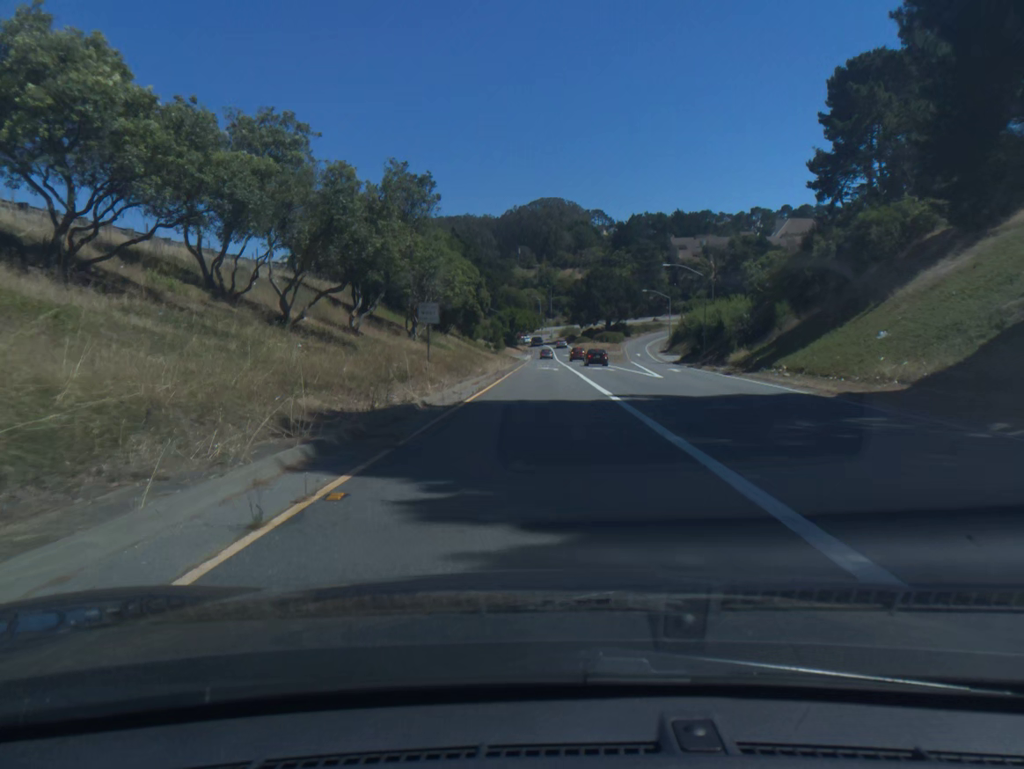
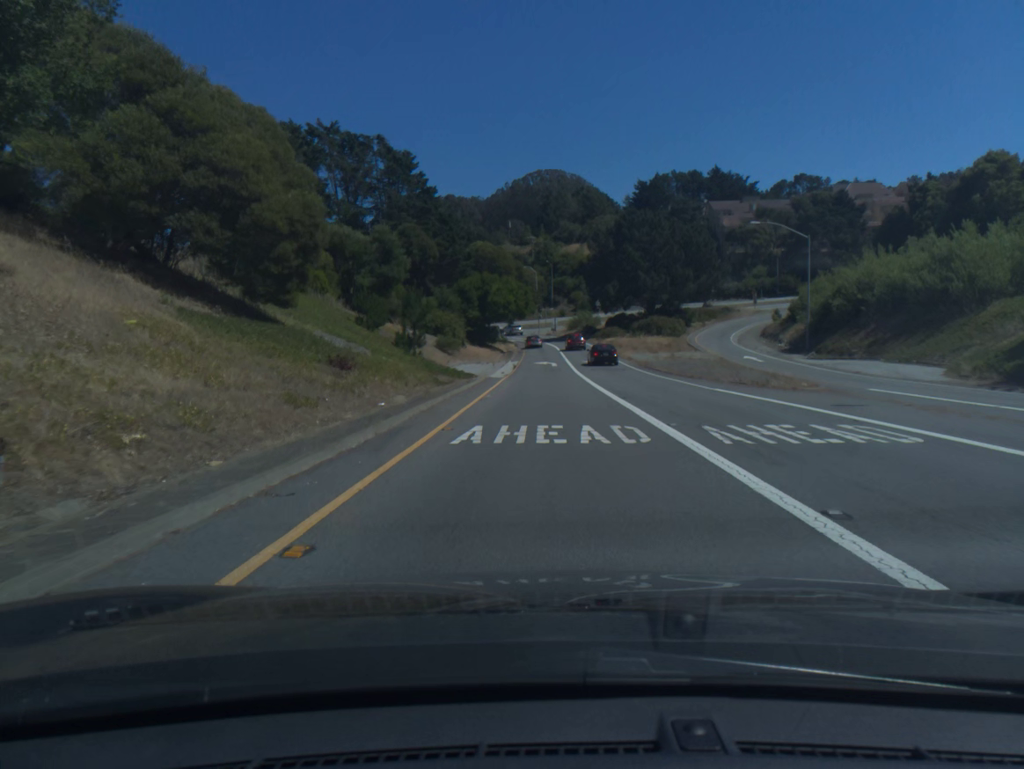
(0.0, +68.2) m; 0°
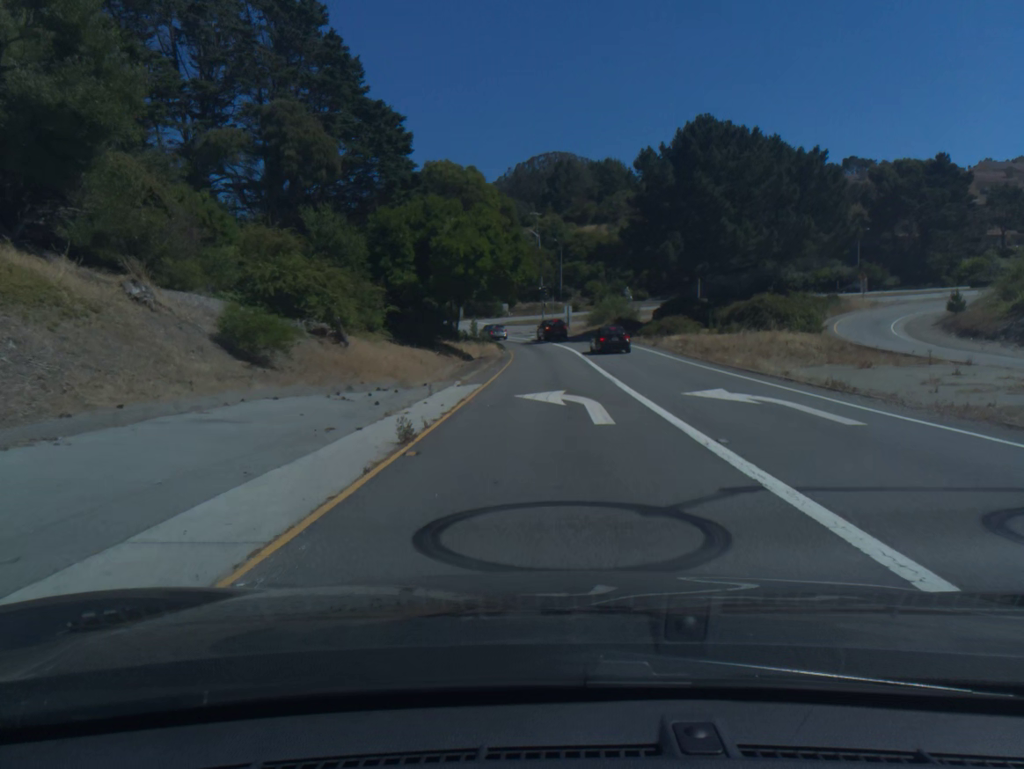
(-0.1, +40.2) m; 0°
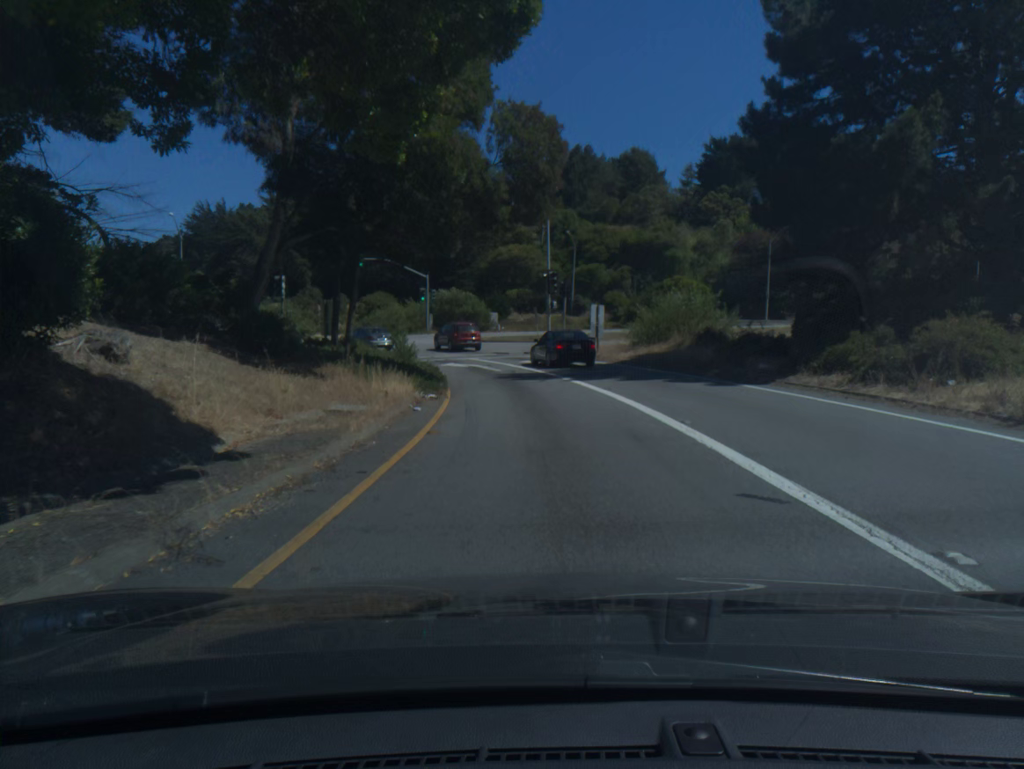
(0.0, +34.9) m; 0°
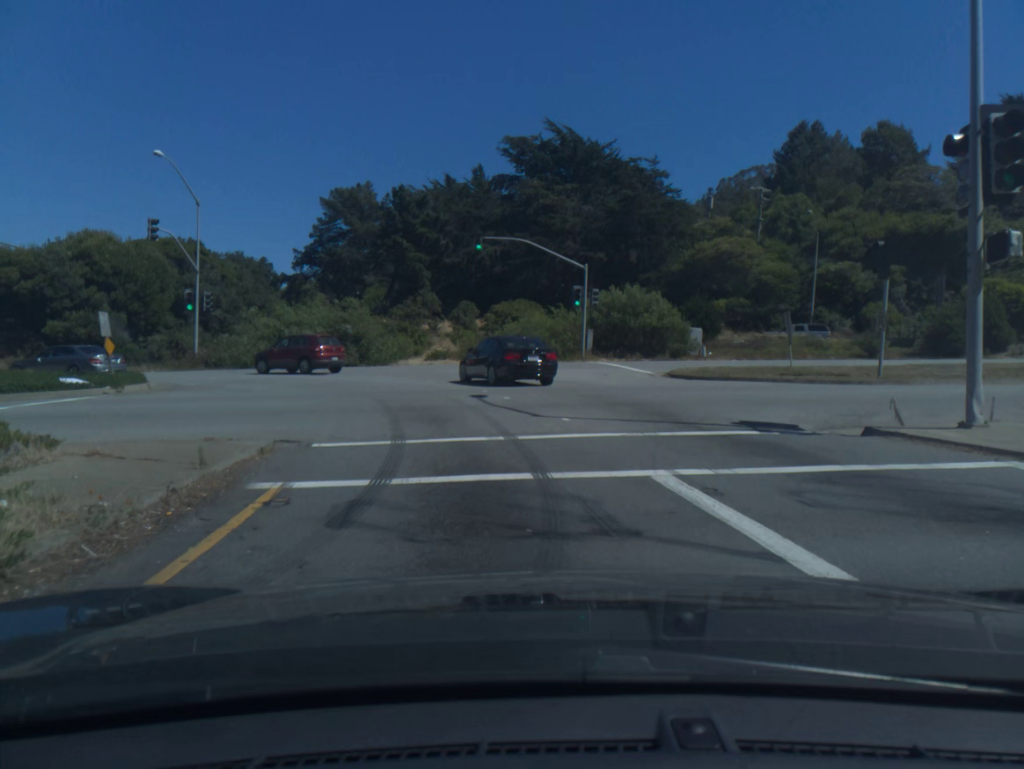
(-2.8, +31.8) m; -14°
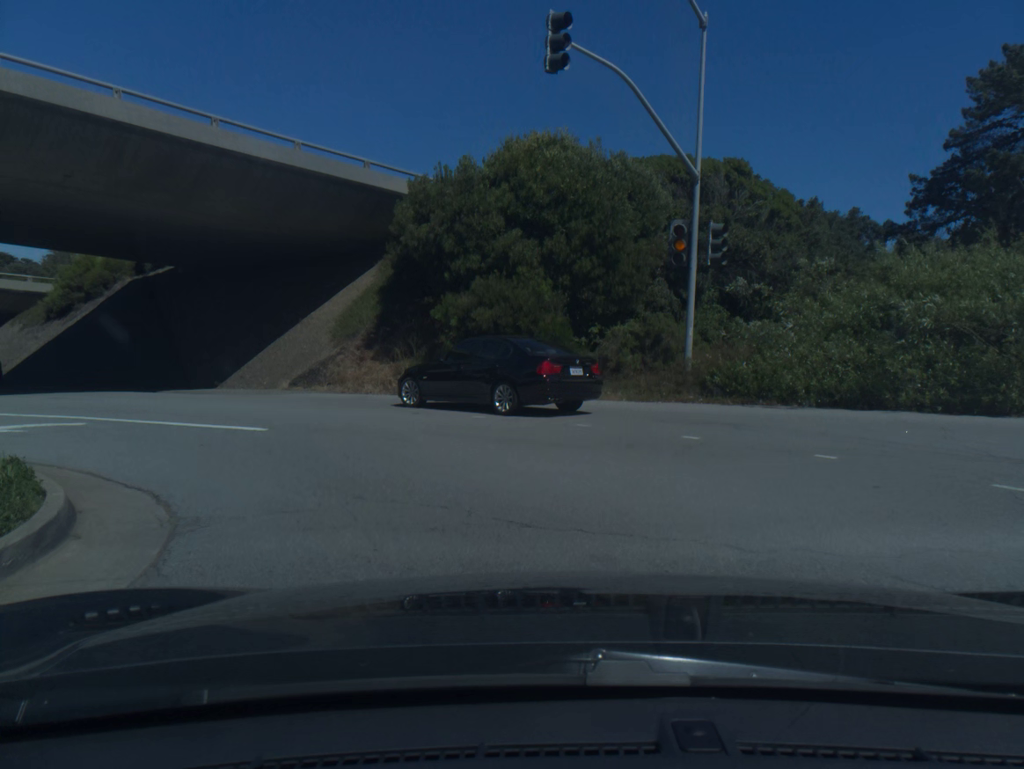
(-8.2, +26.6) m; -43°
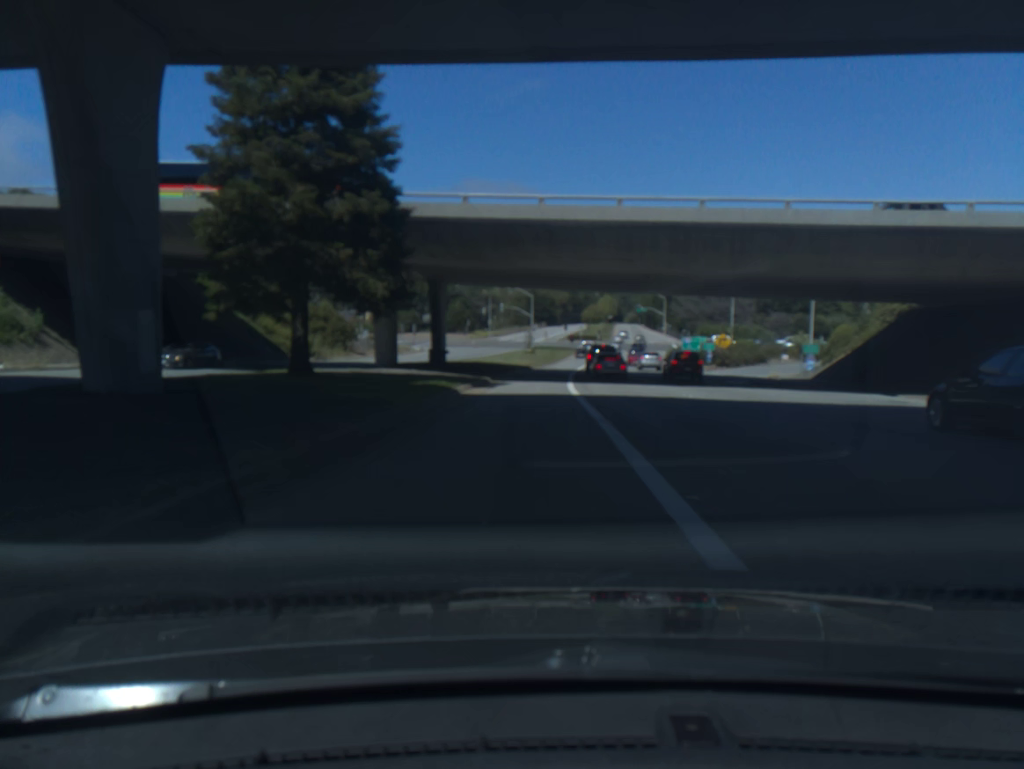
(-16.8, +19.7) m; -59°
